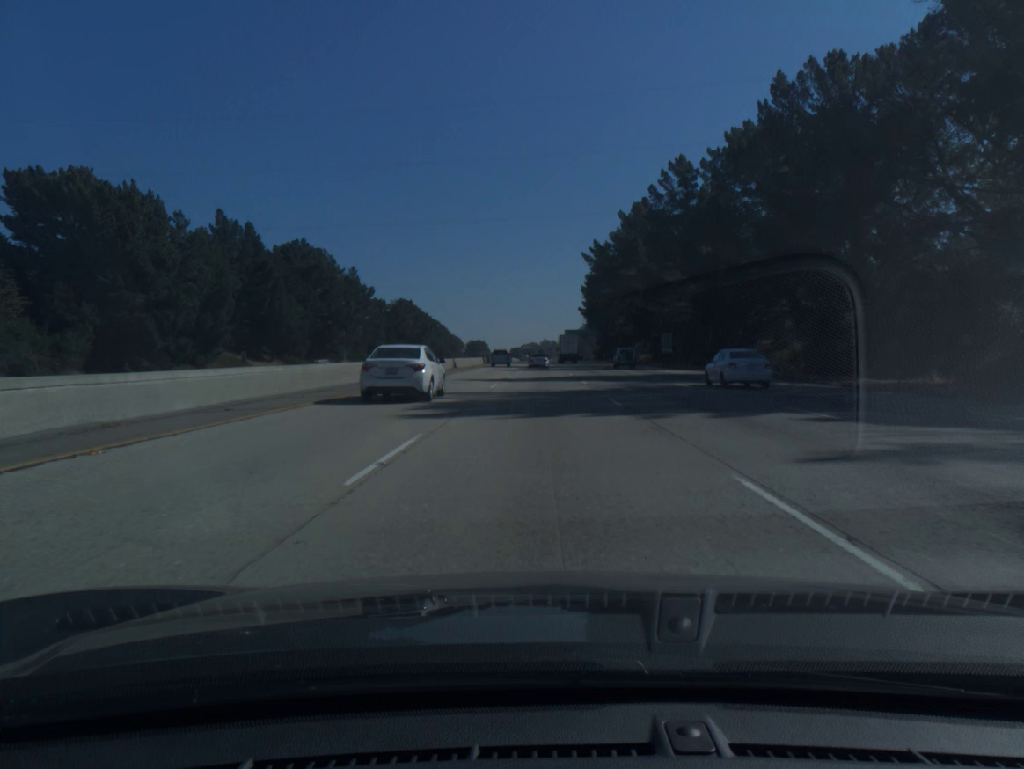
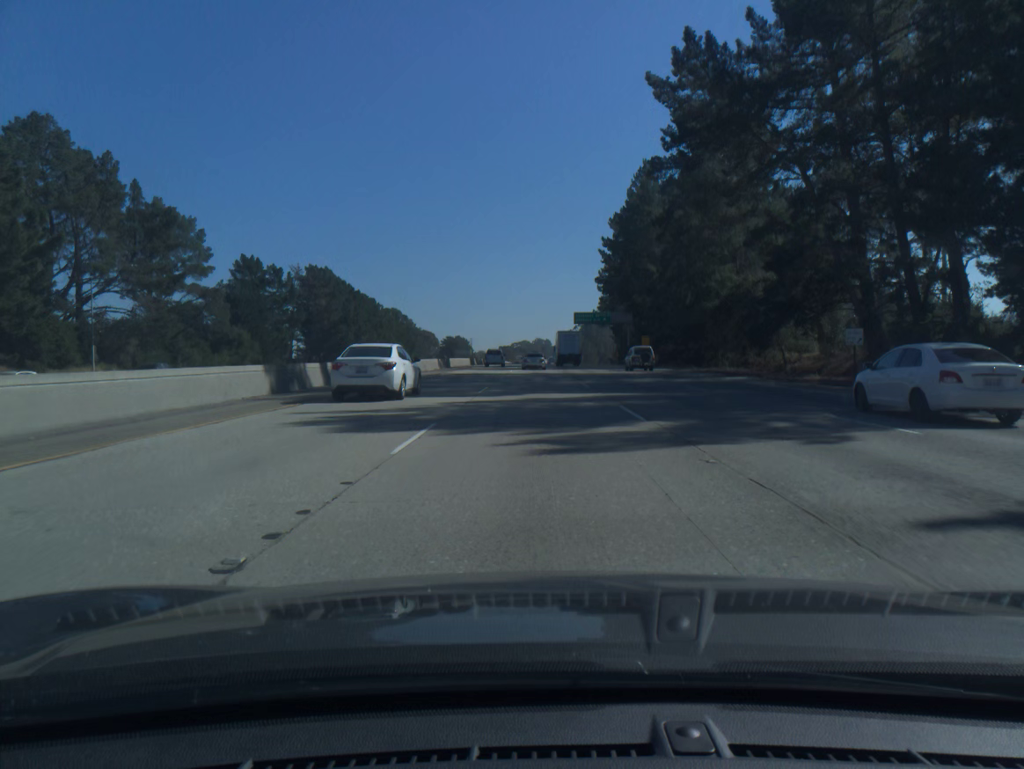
(+0.4, +91.8) m; 0°
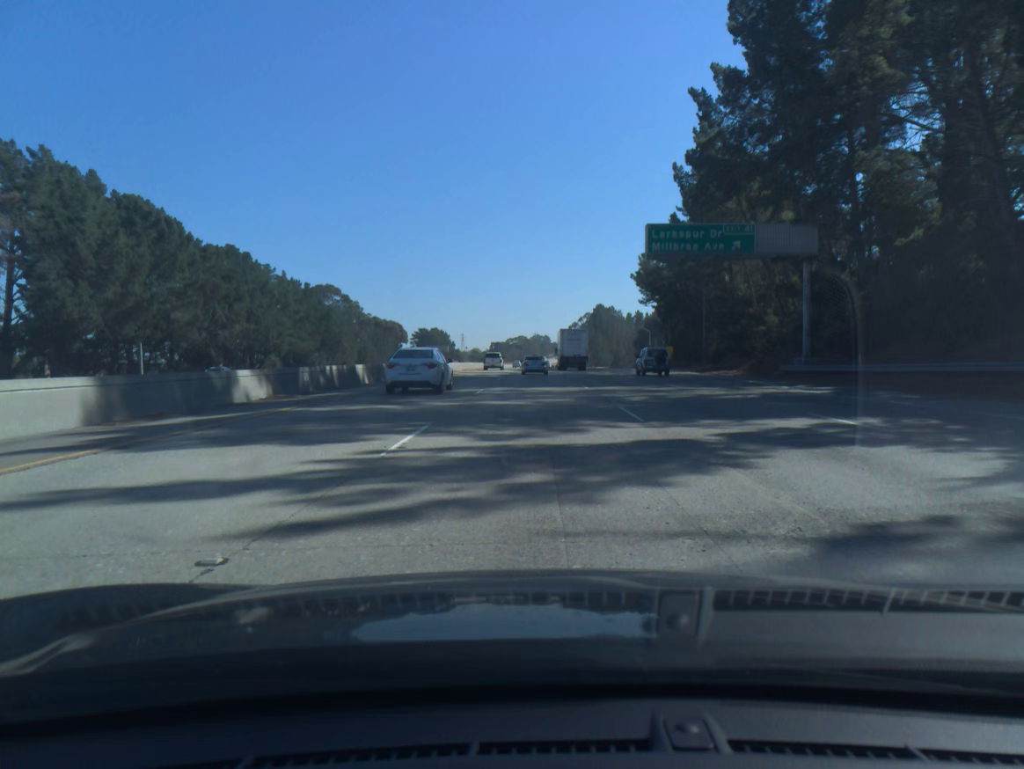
(0.0, +87.2) m; 0°
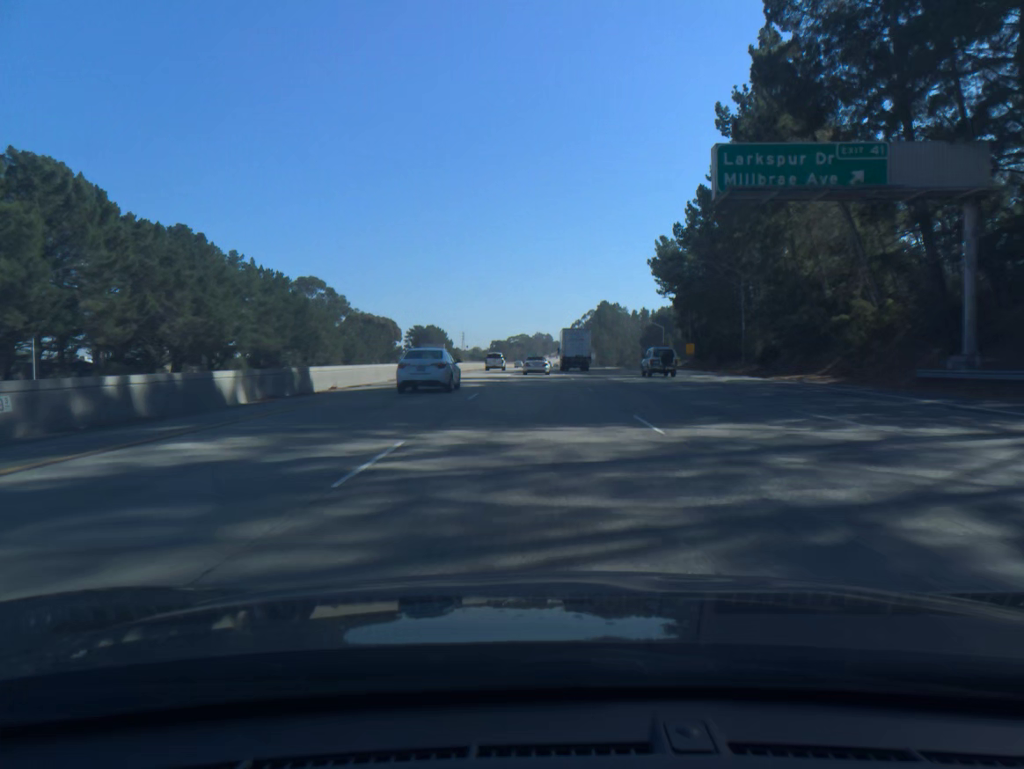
(0.0, +17.0) m; 0°
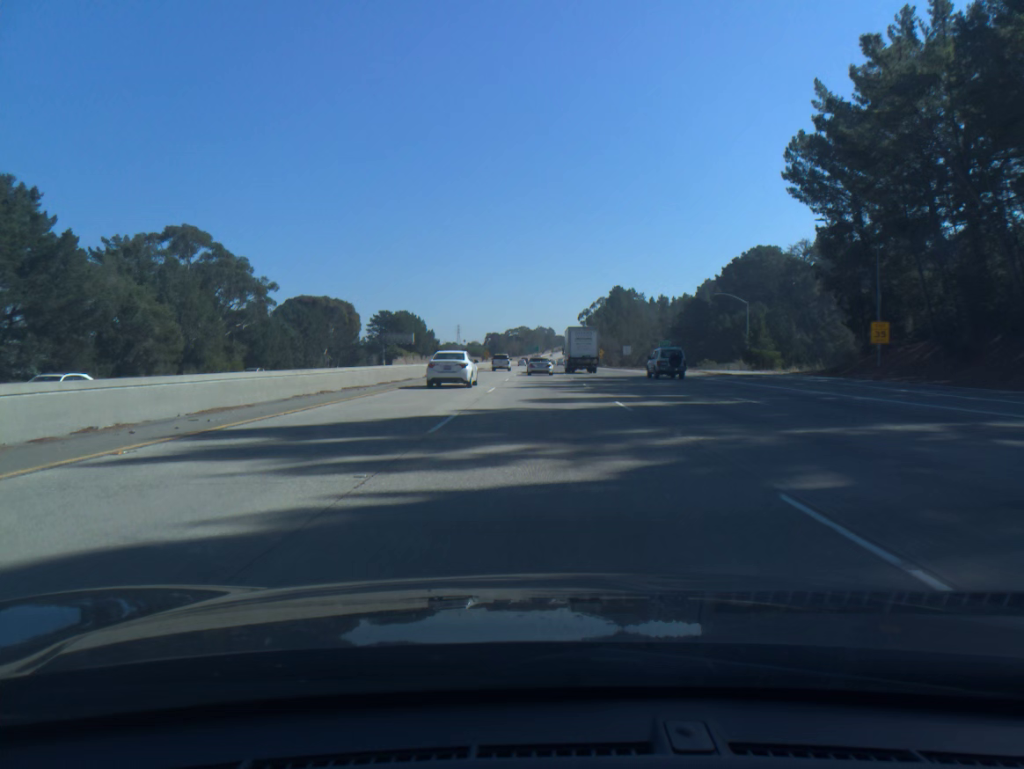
(-0.2, +67.3) m; 0°
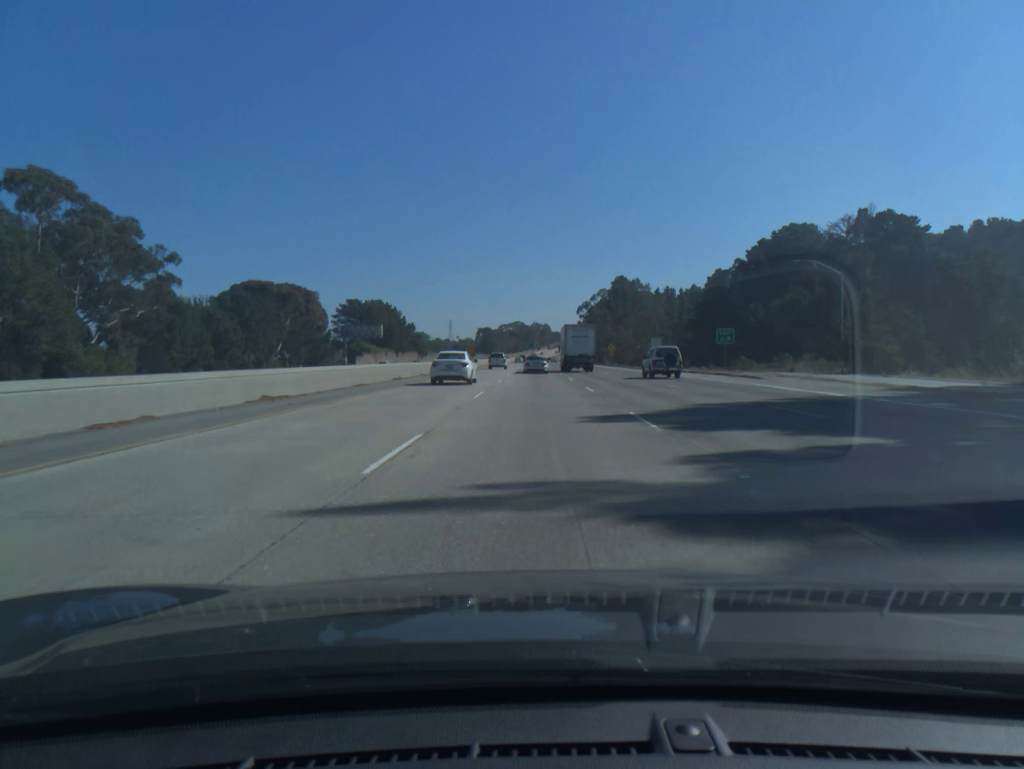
(+0.1, +33.6) m; 0°
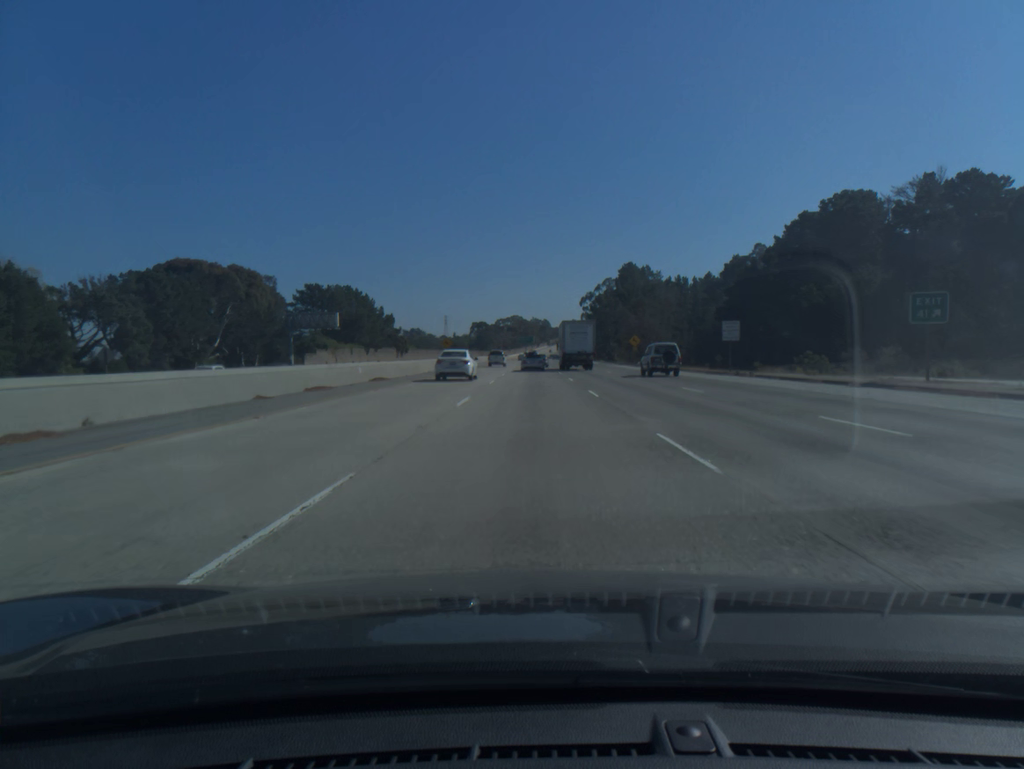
(+0.1, +33.8) m; 0°
